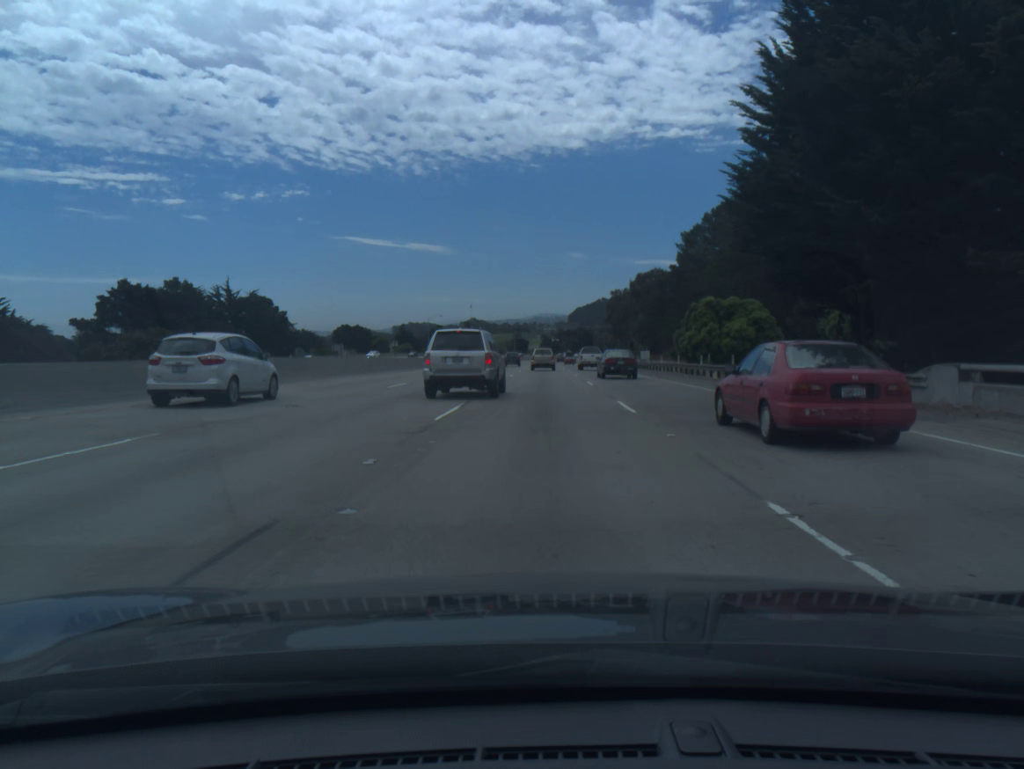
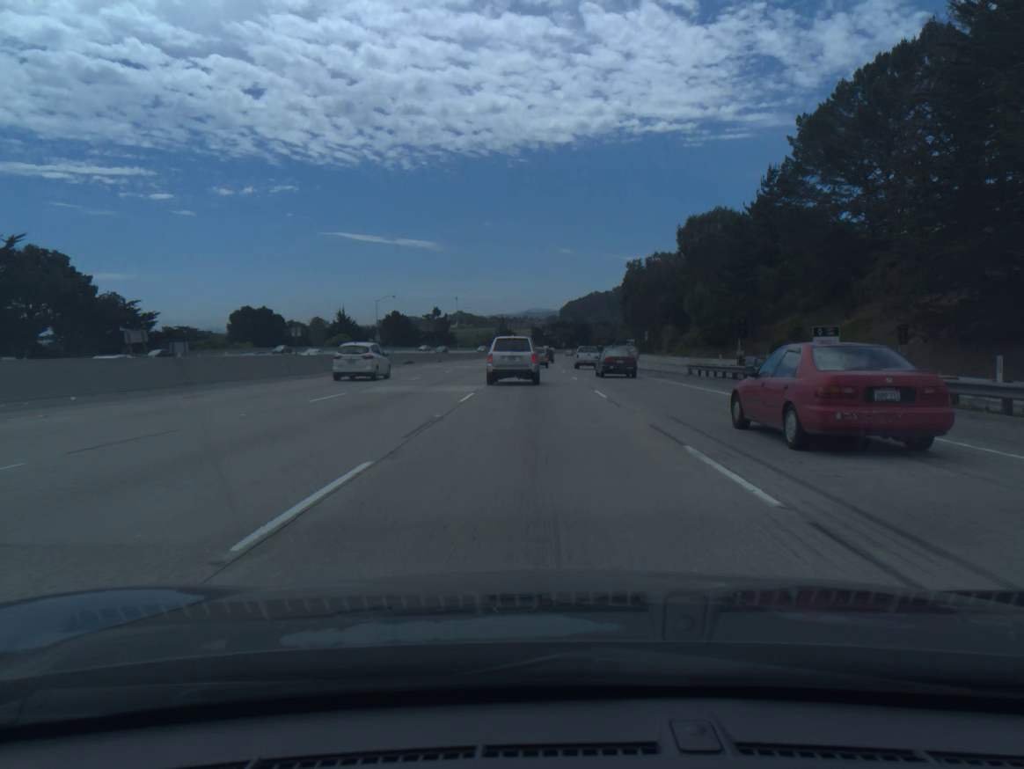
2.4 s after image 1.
(+0.2, +68.2) m; +1°
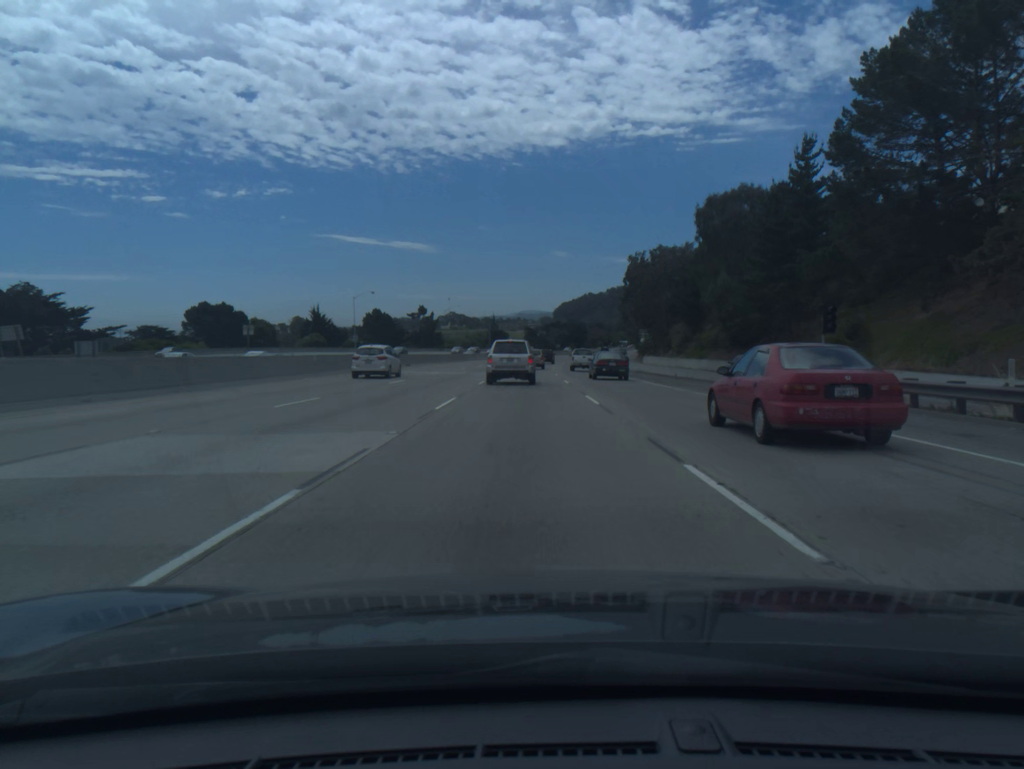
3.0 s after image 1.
(+0.1, +16.3) m; 0°
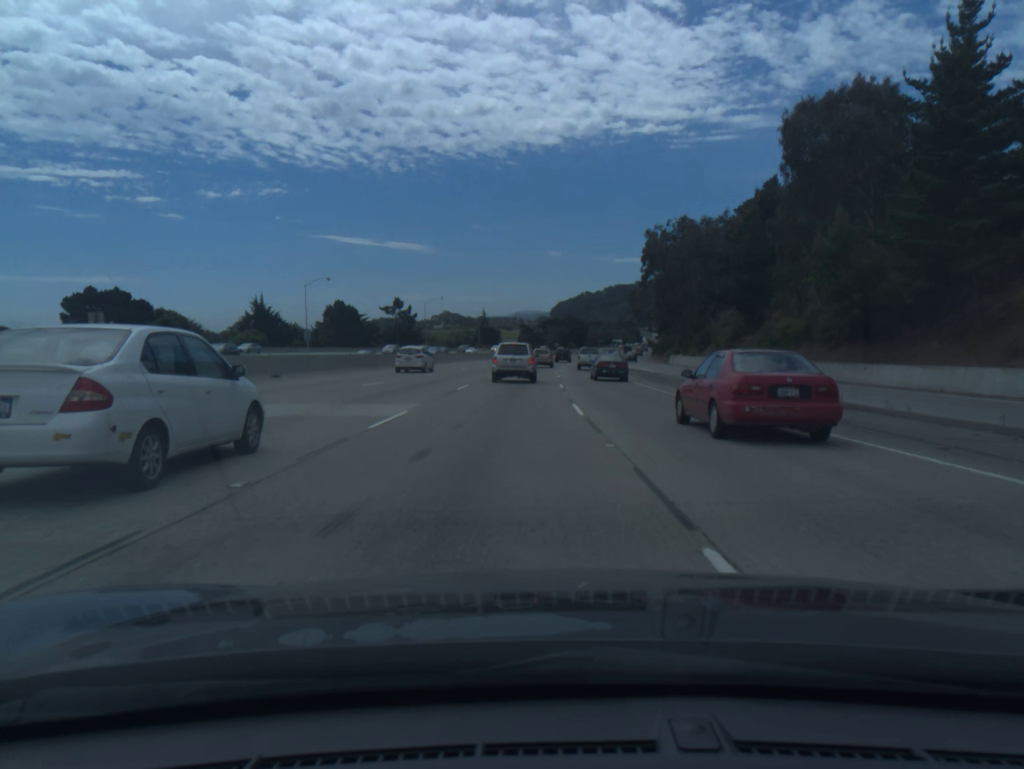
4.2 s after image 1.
(+0.1, +32.5) m; 0°
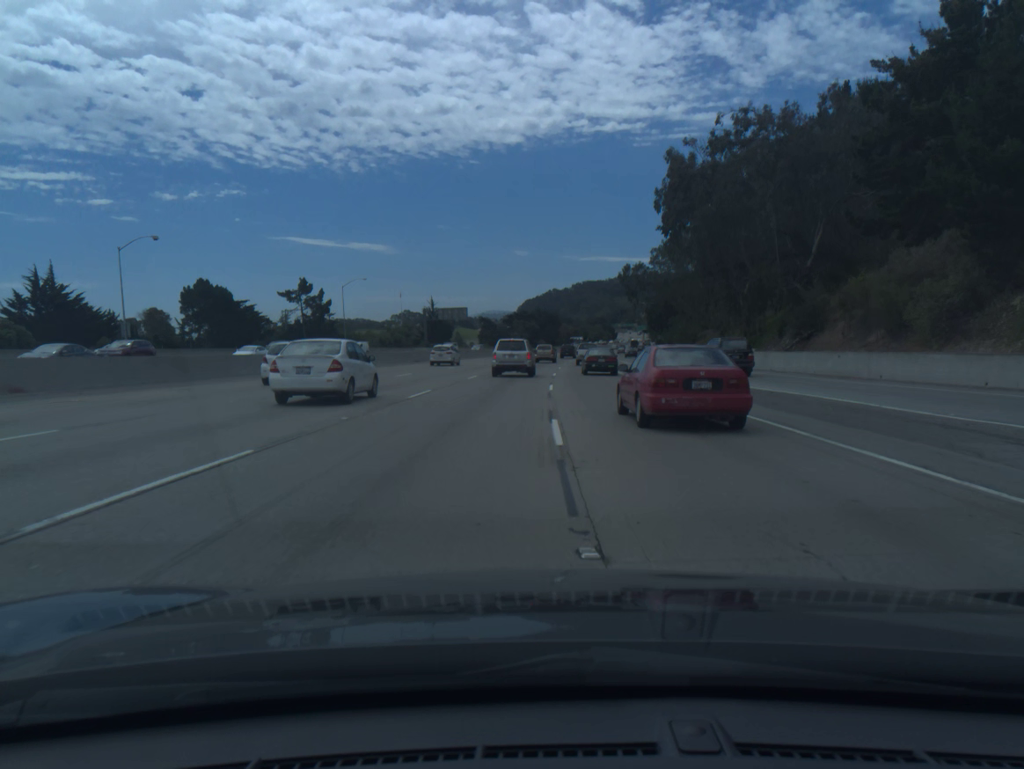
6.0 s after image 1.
(+0.7, +49.6) m; +2°
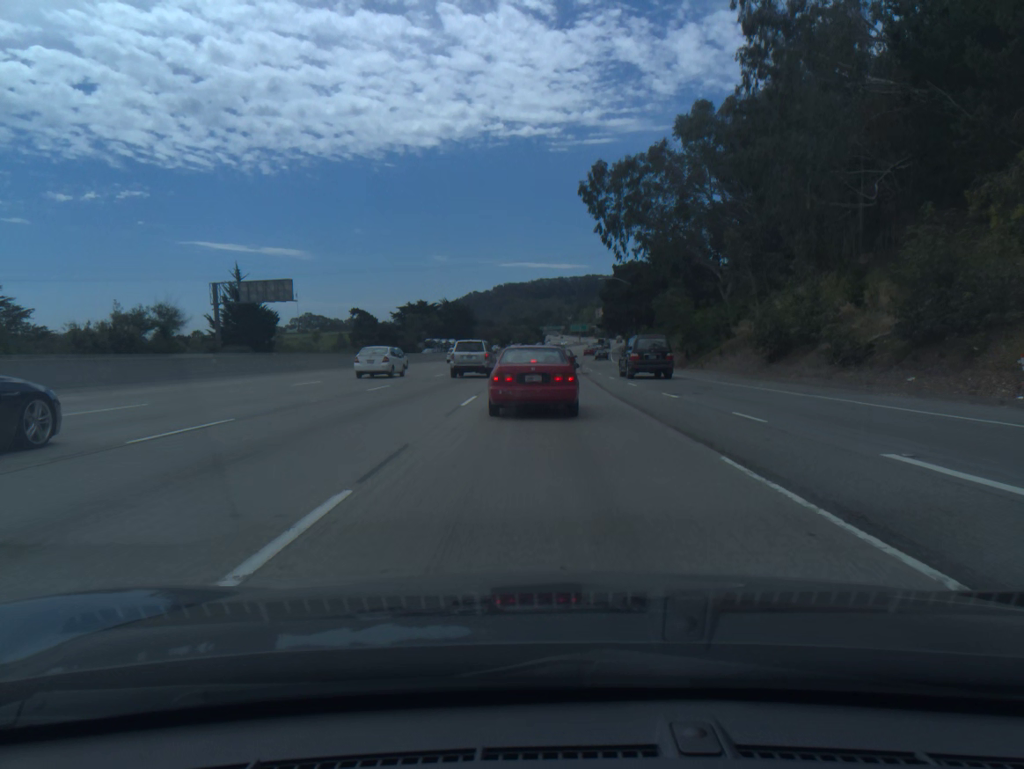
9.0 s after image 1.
(+4.3, +80.0) m; +6°
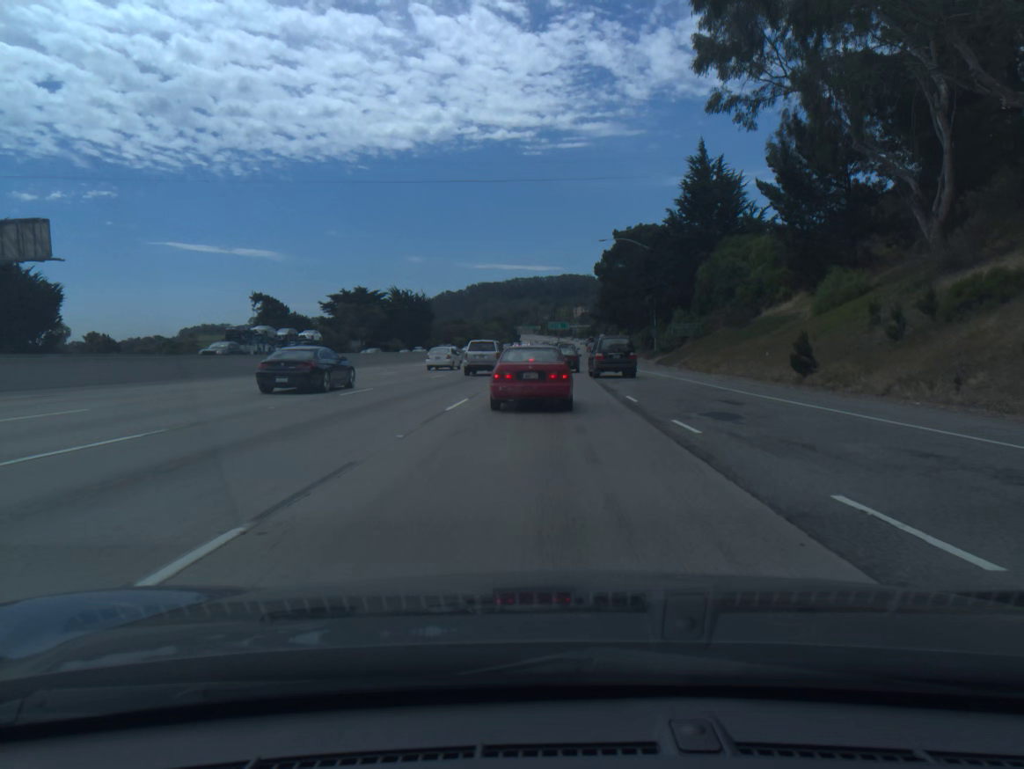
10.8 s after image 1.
(+0.5, +45.2) m; +2°
